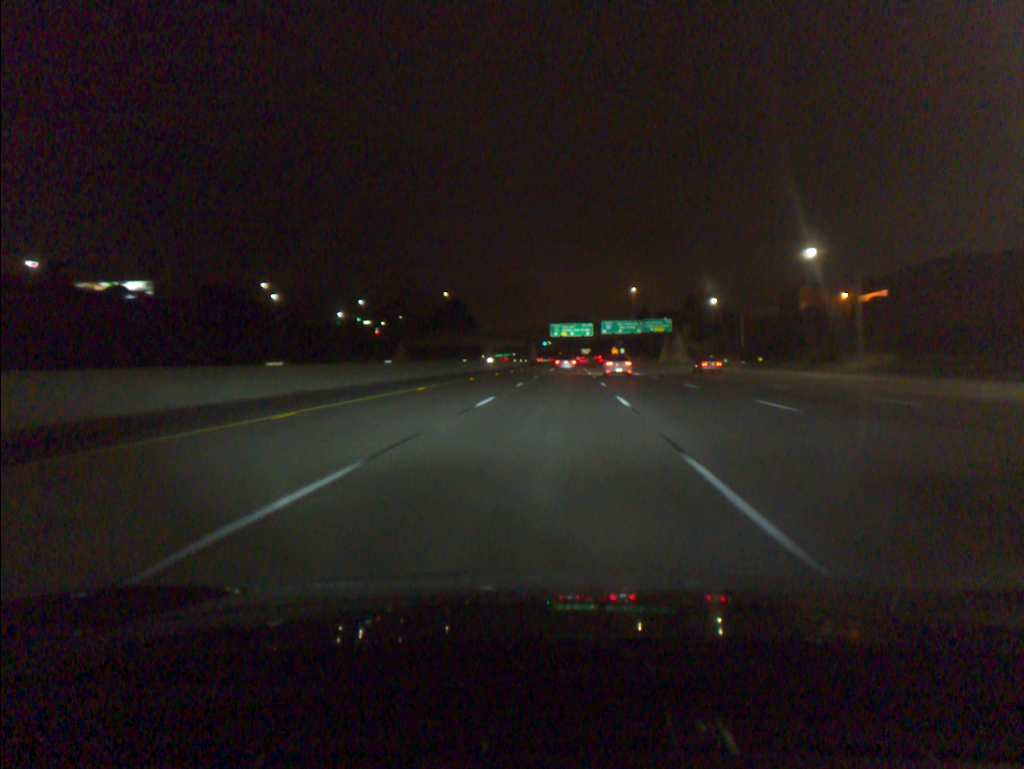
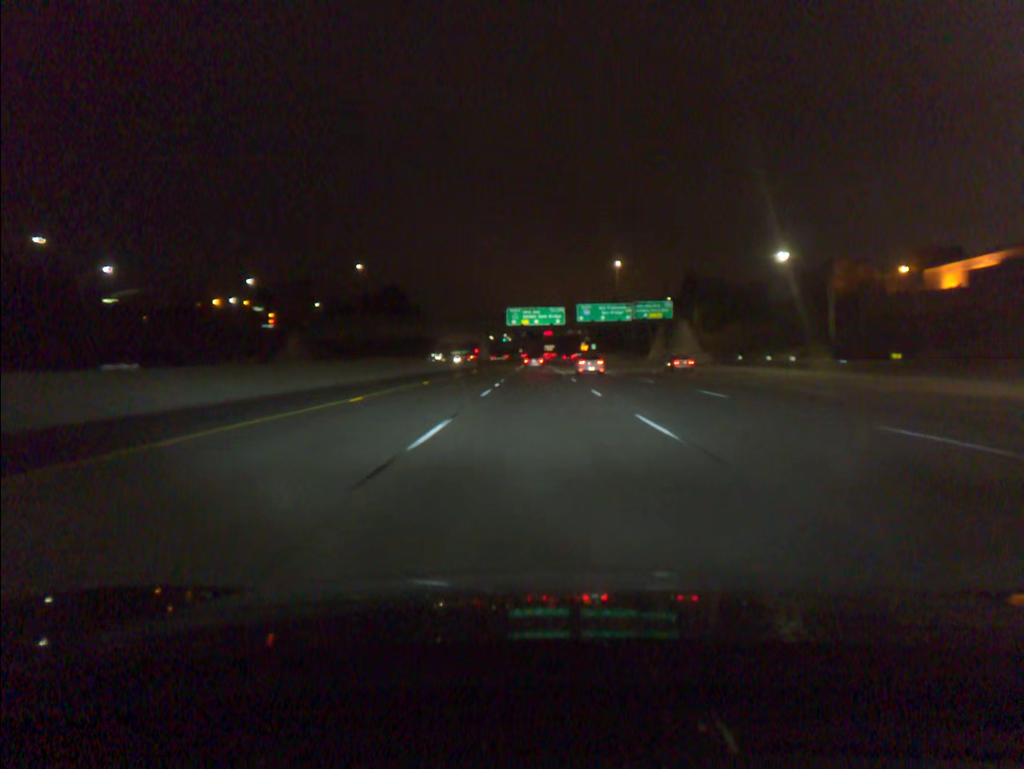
(+1.4, +51.2) m; +3°
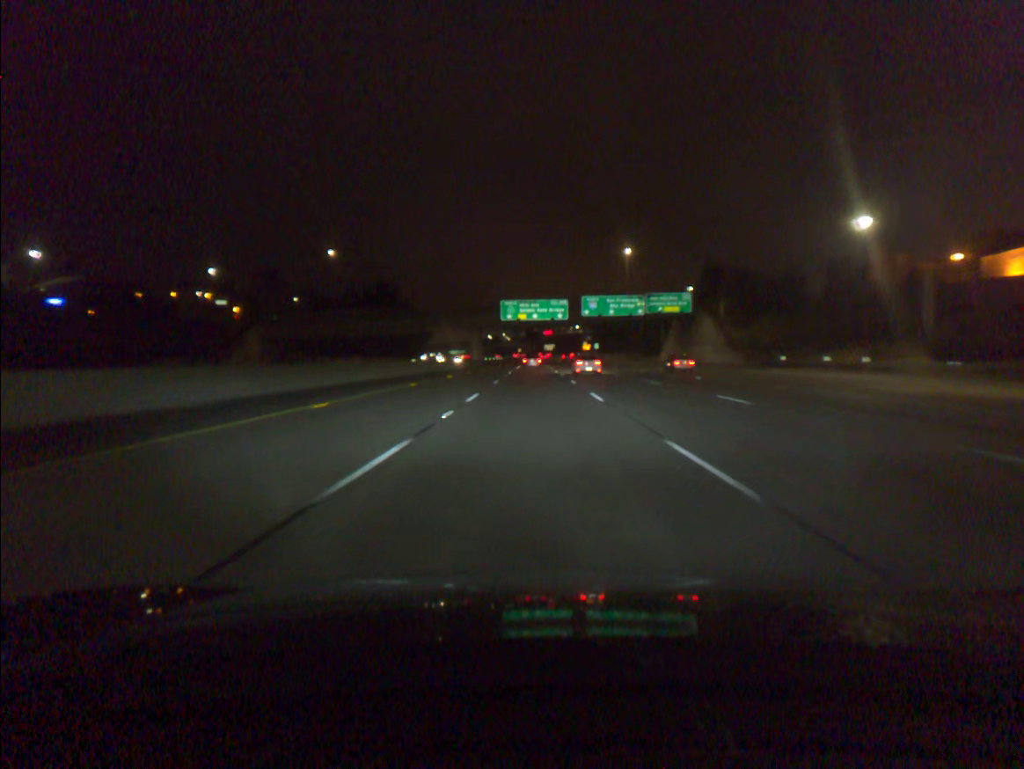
(0.0, +17.4) m; 0°
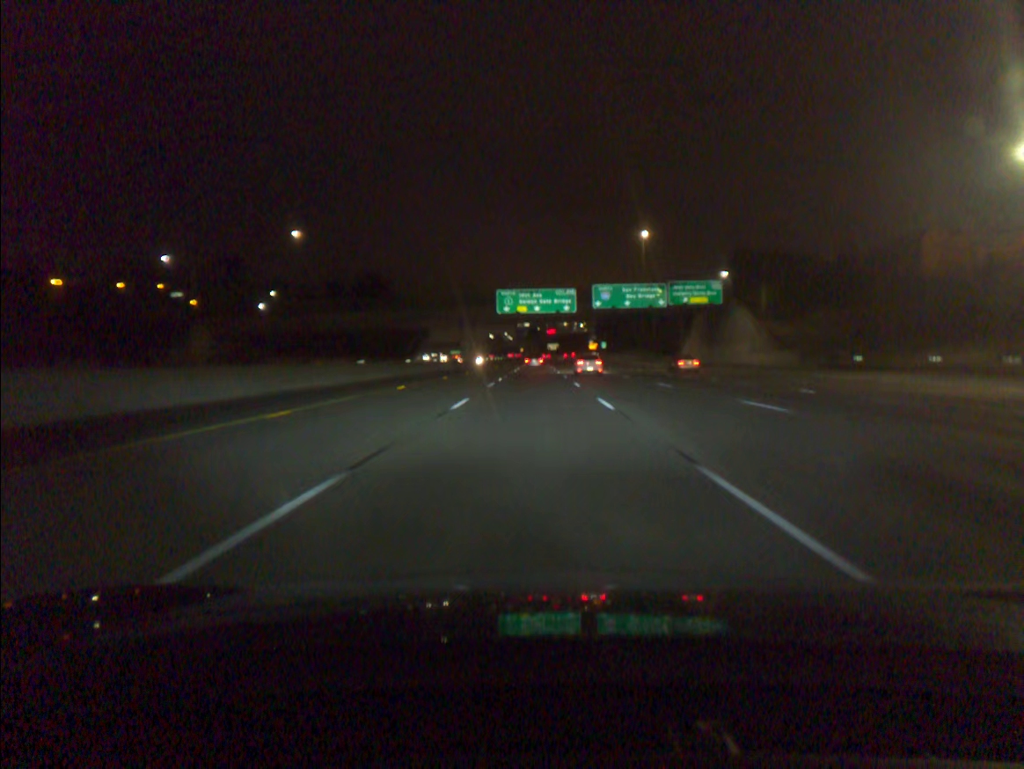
(0.0, +17.5) m; 0°
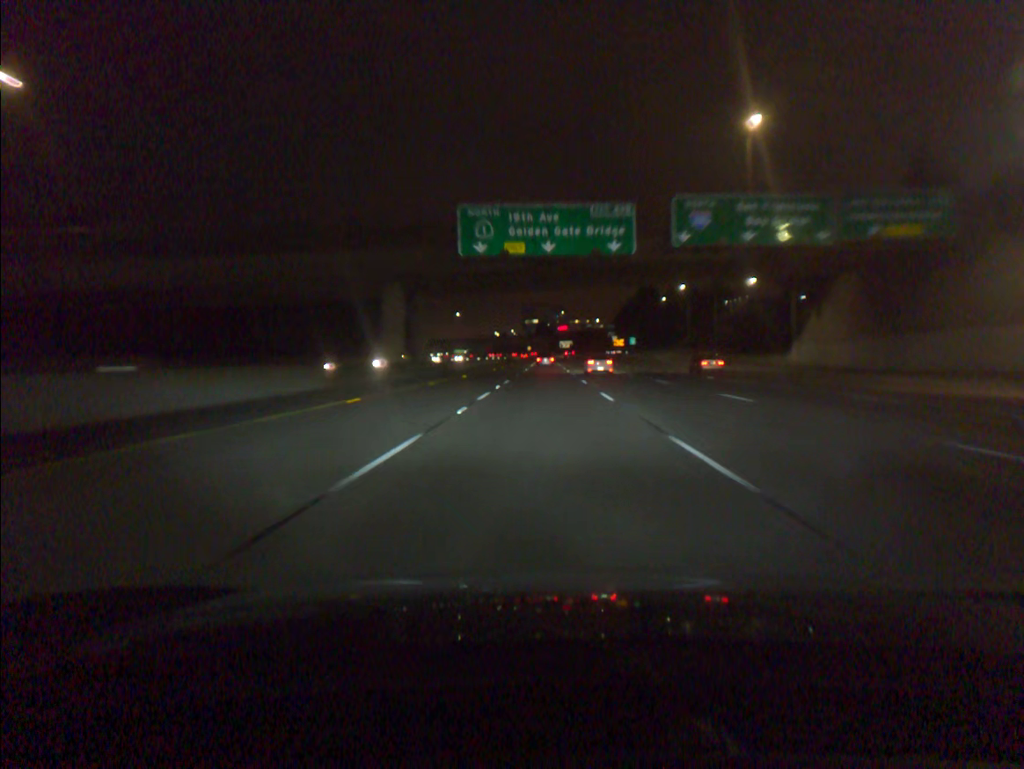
(-0.4, +53.4) m; -1°
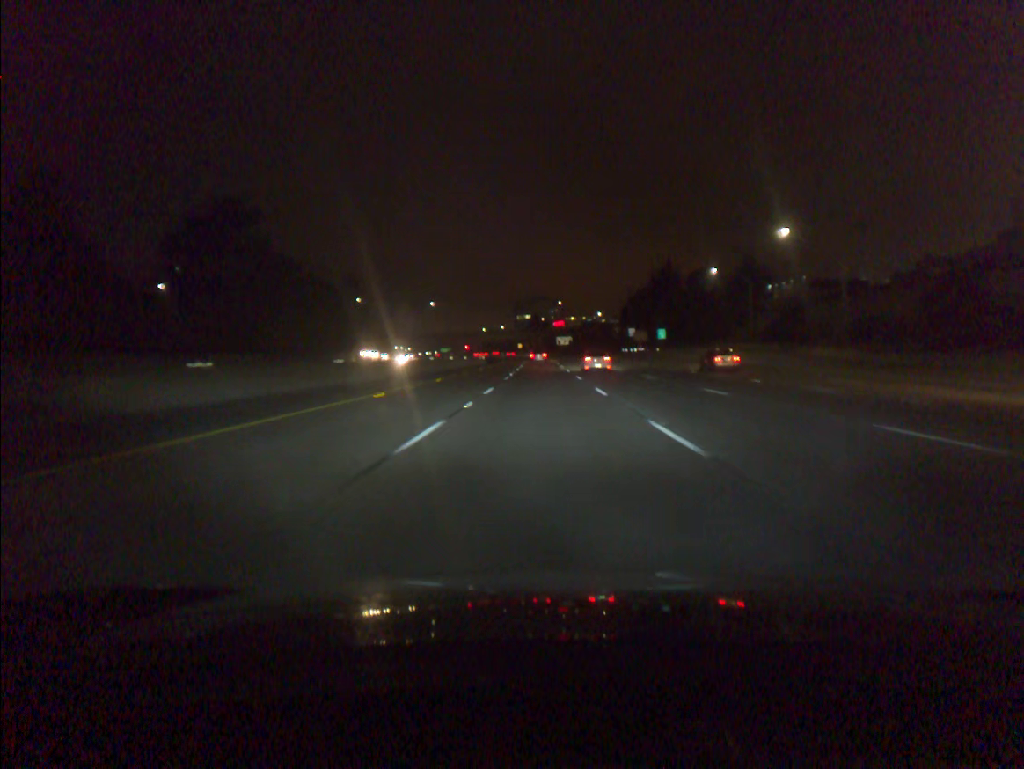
(+0.2, +54.4) m; 0°
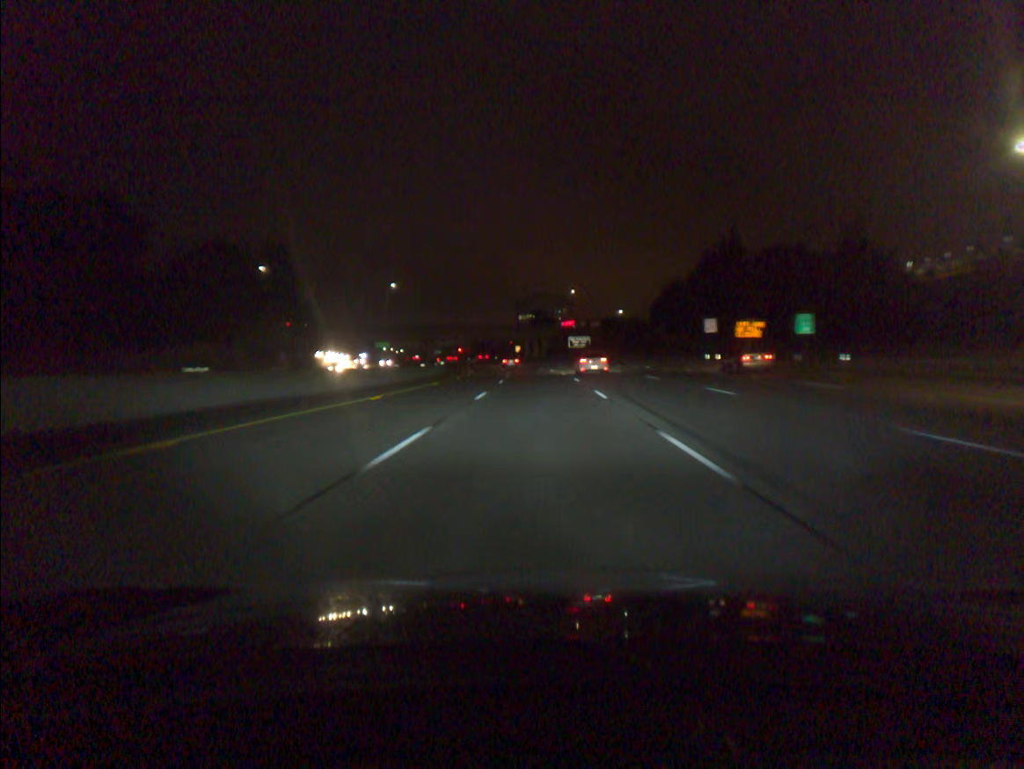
(0.0, +73.0) m; 0°
